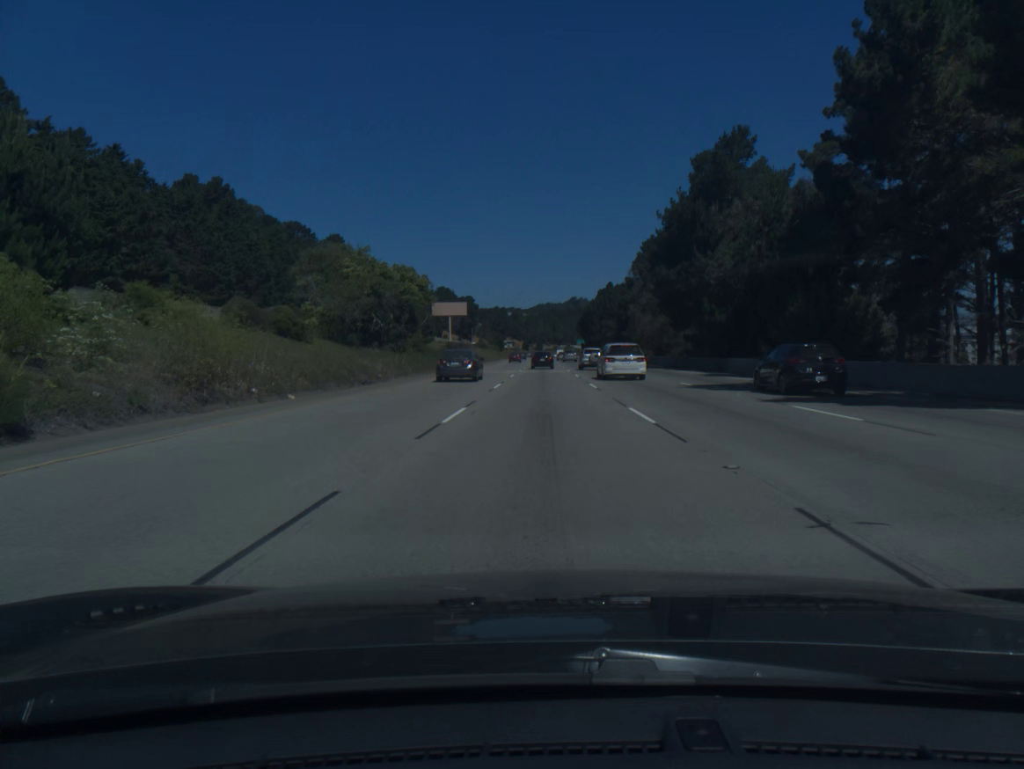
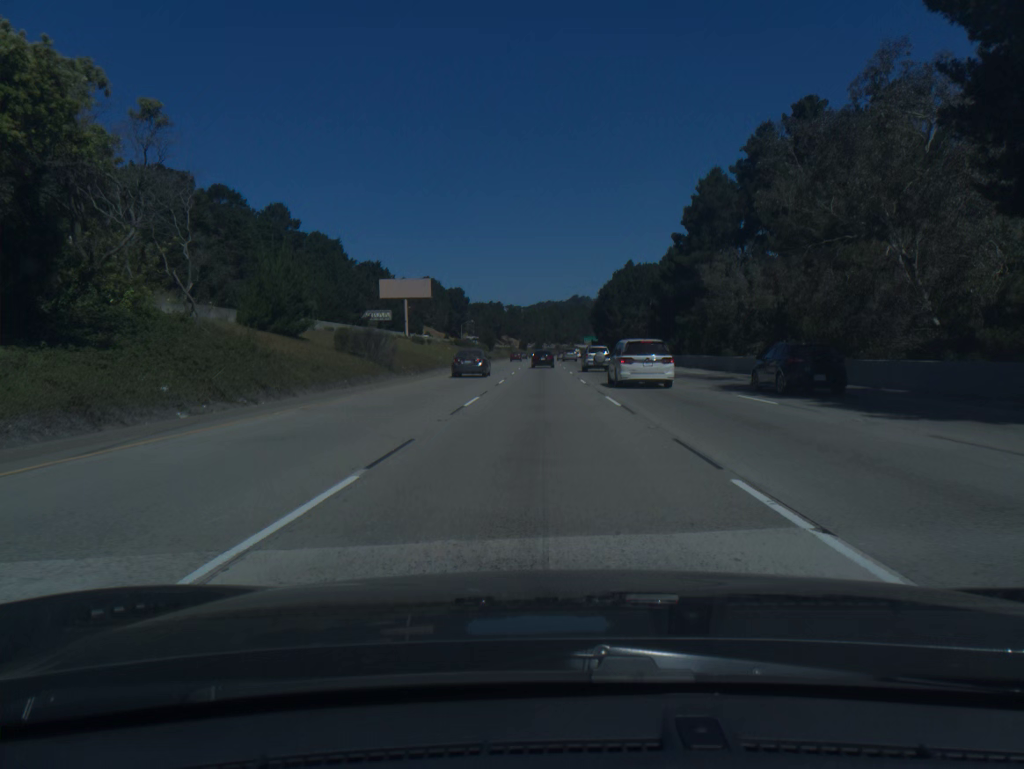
(0.0, +53.6) m; 0°
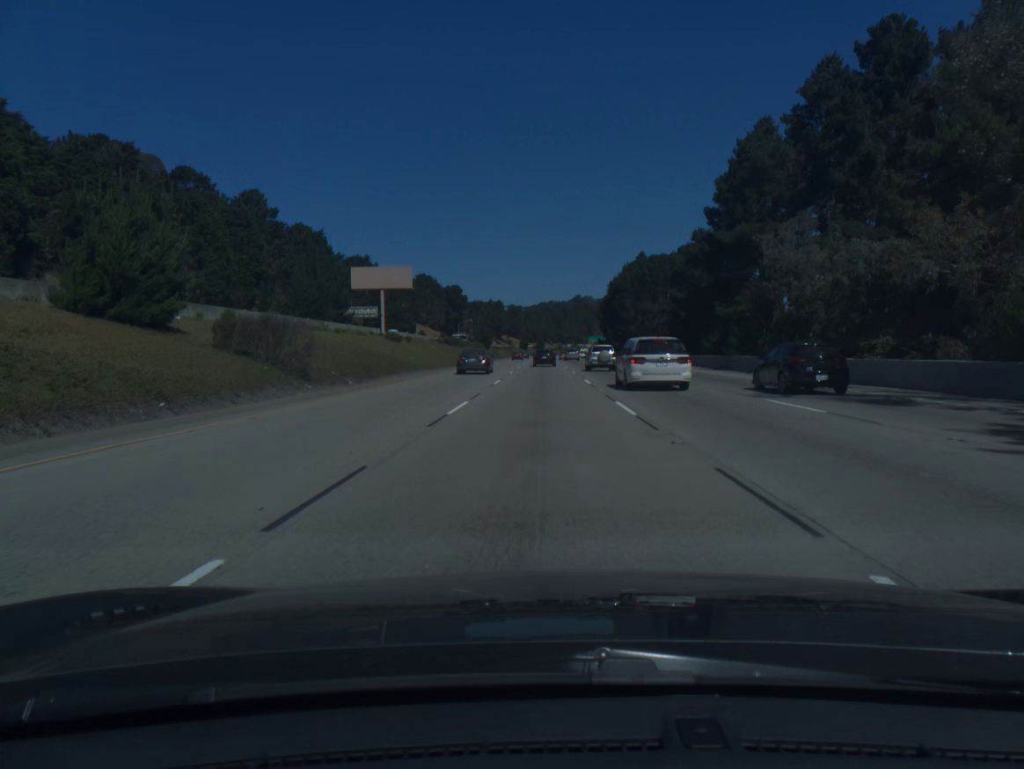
(0.0, +17.8) m; 0°
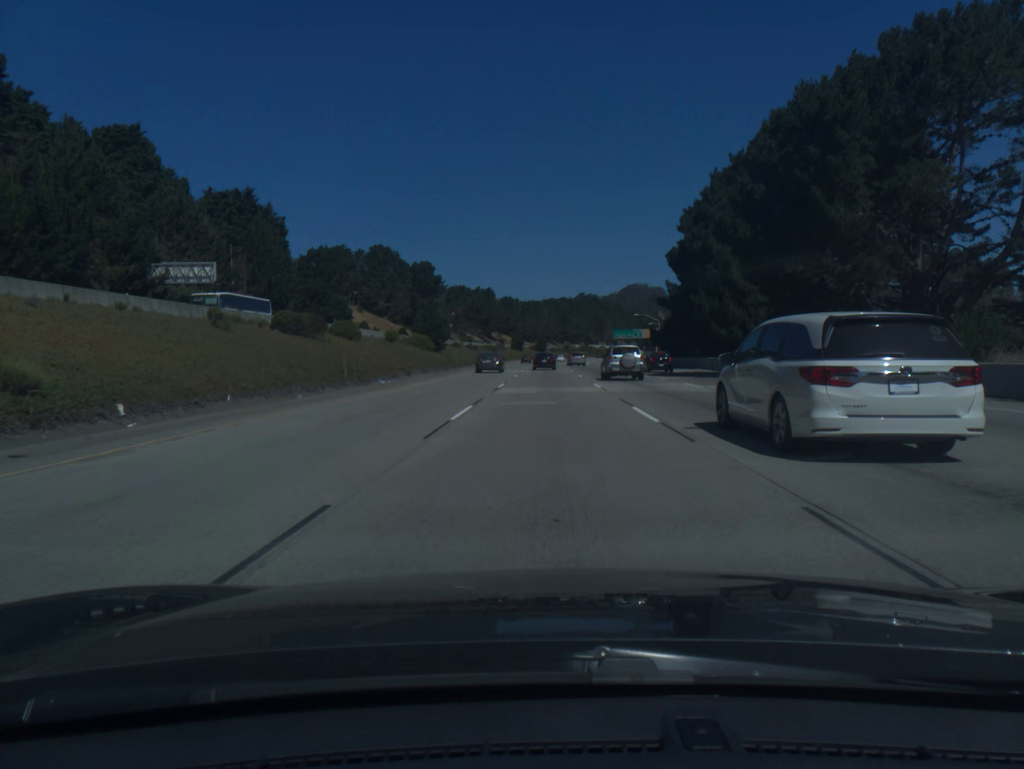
(-0.3, +88.9) m; 0°
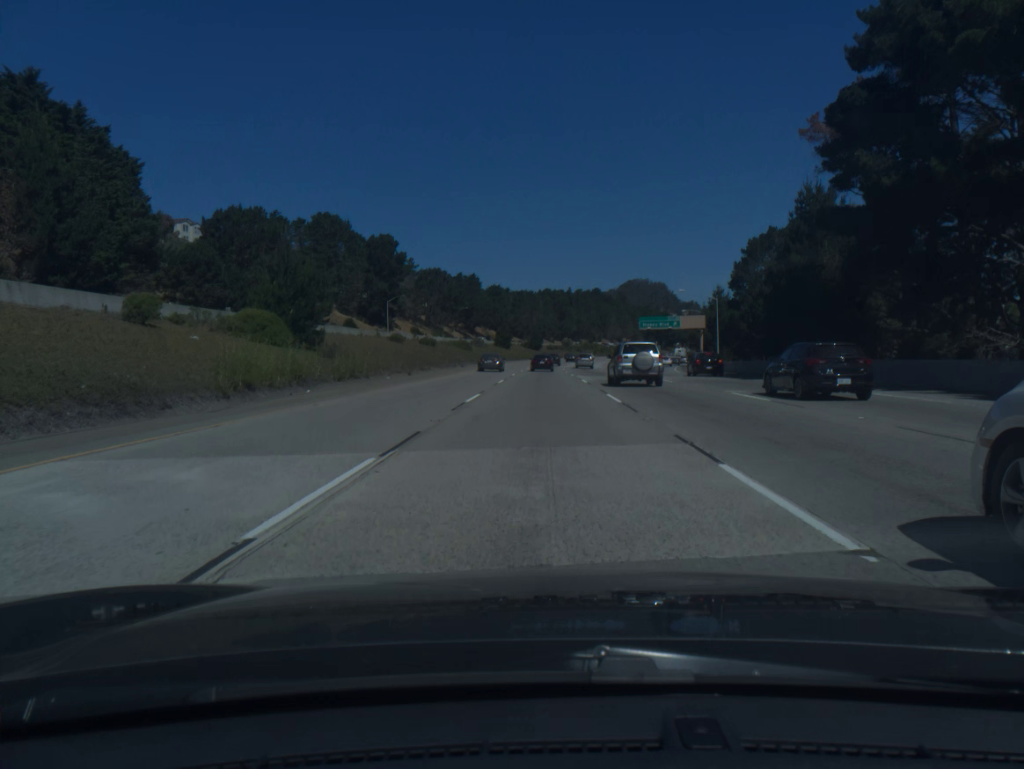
(+0.2, +53.1) m; 0°
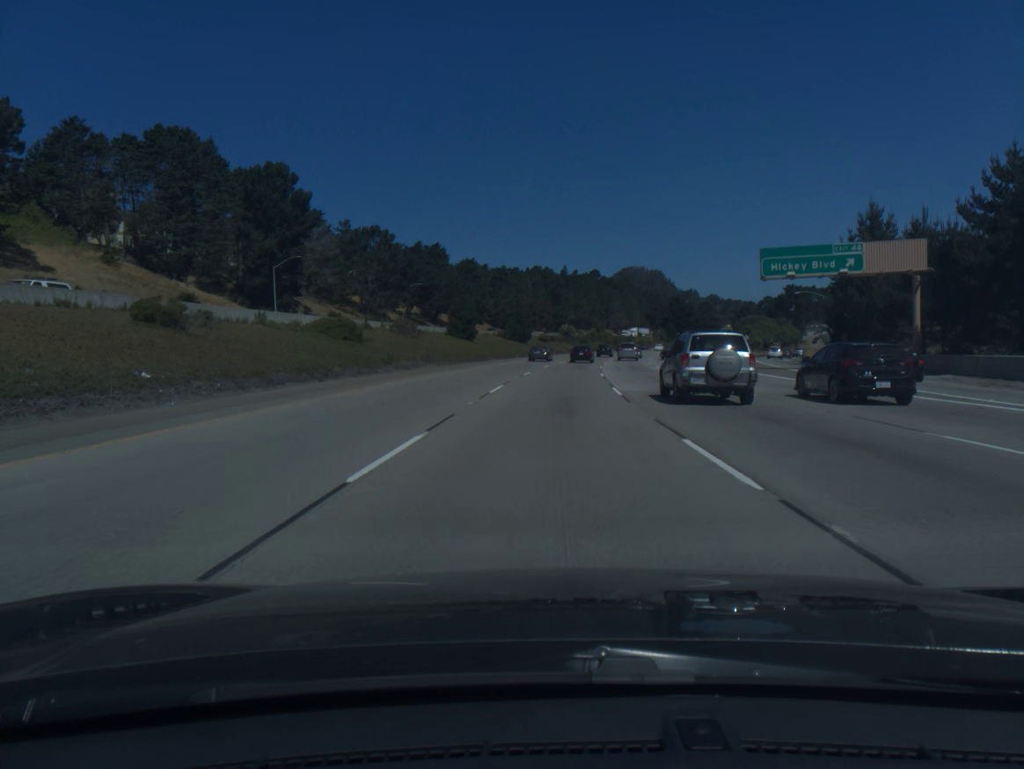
(0.0, +70.7) m; +1°
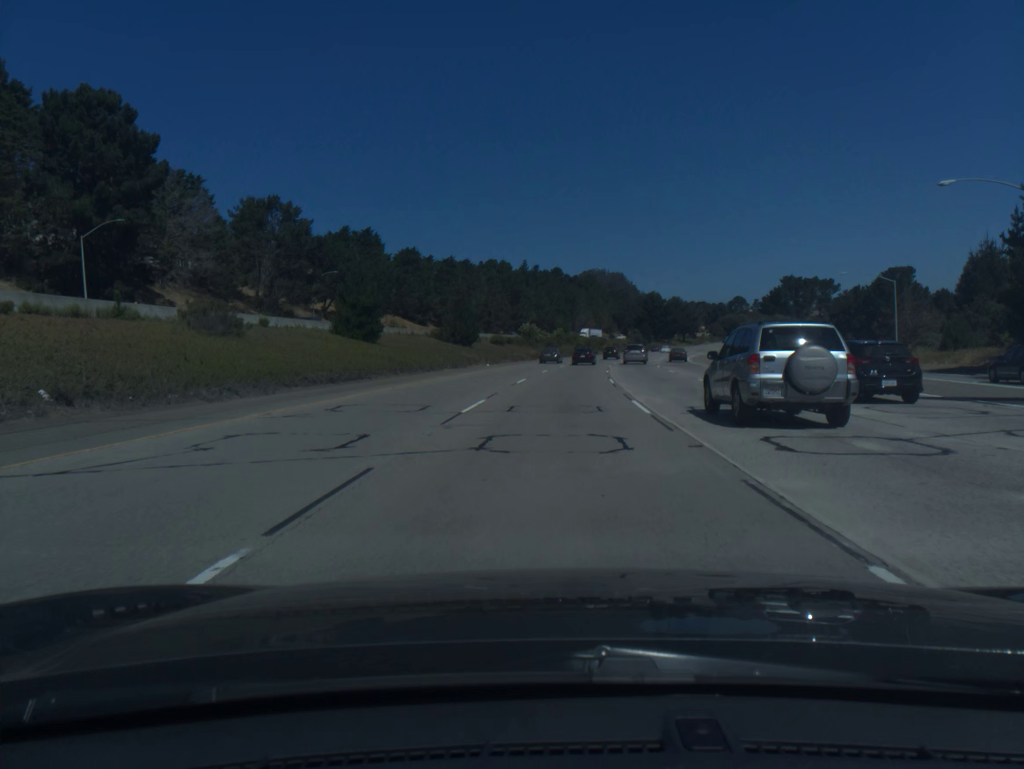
(+0.8, +35.4) m; +3°
